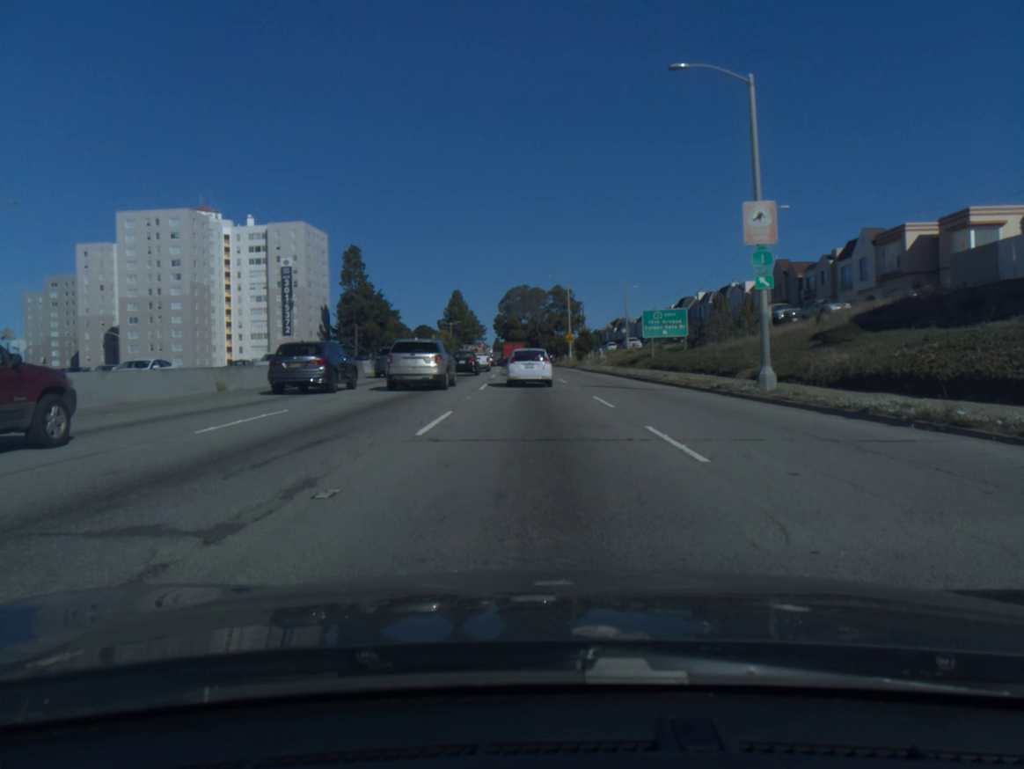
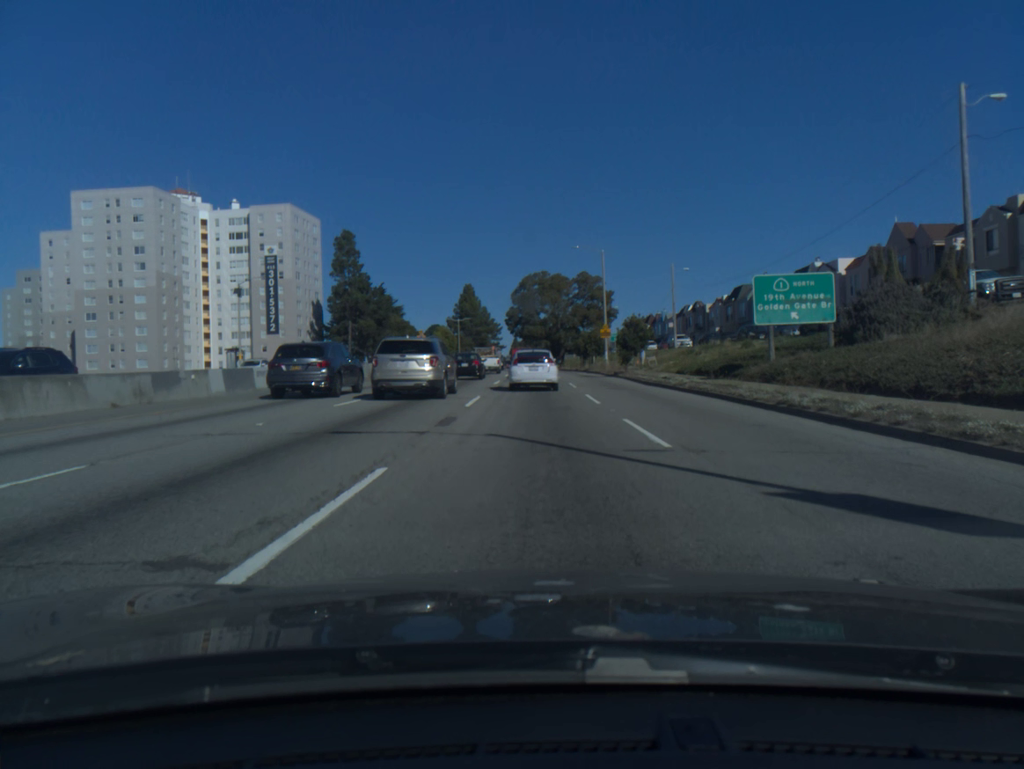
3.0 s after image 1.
(-0.3, +22.8) m; -2°
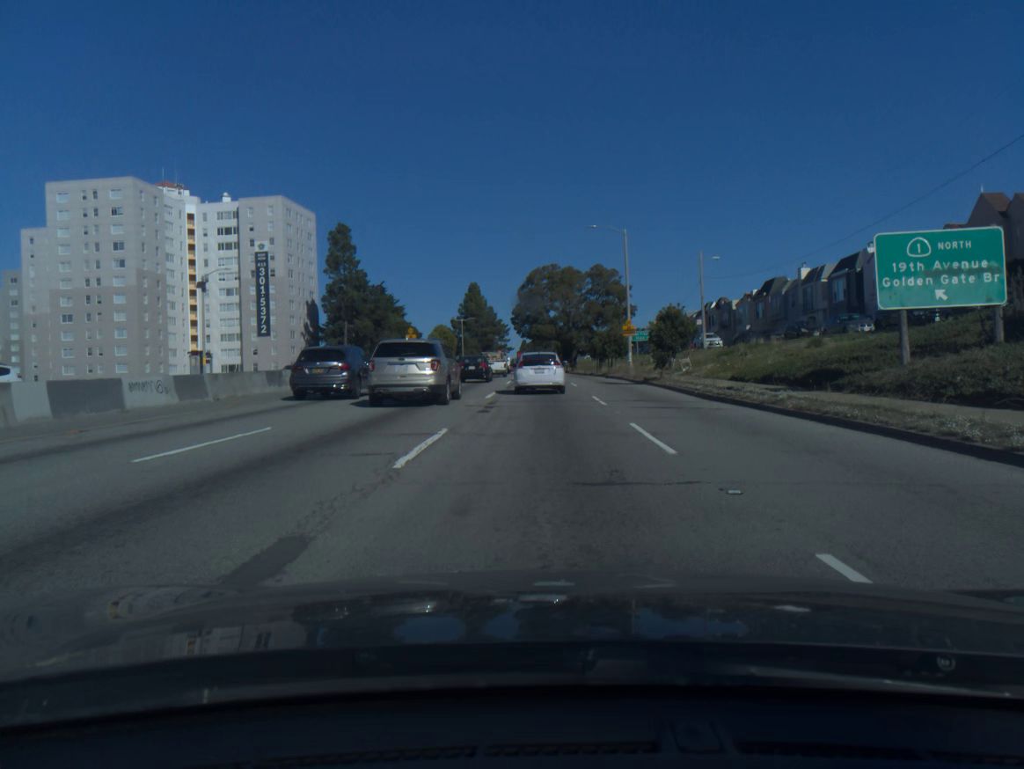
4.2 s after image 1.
(0.0, +9.7) m; 0°
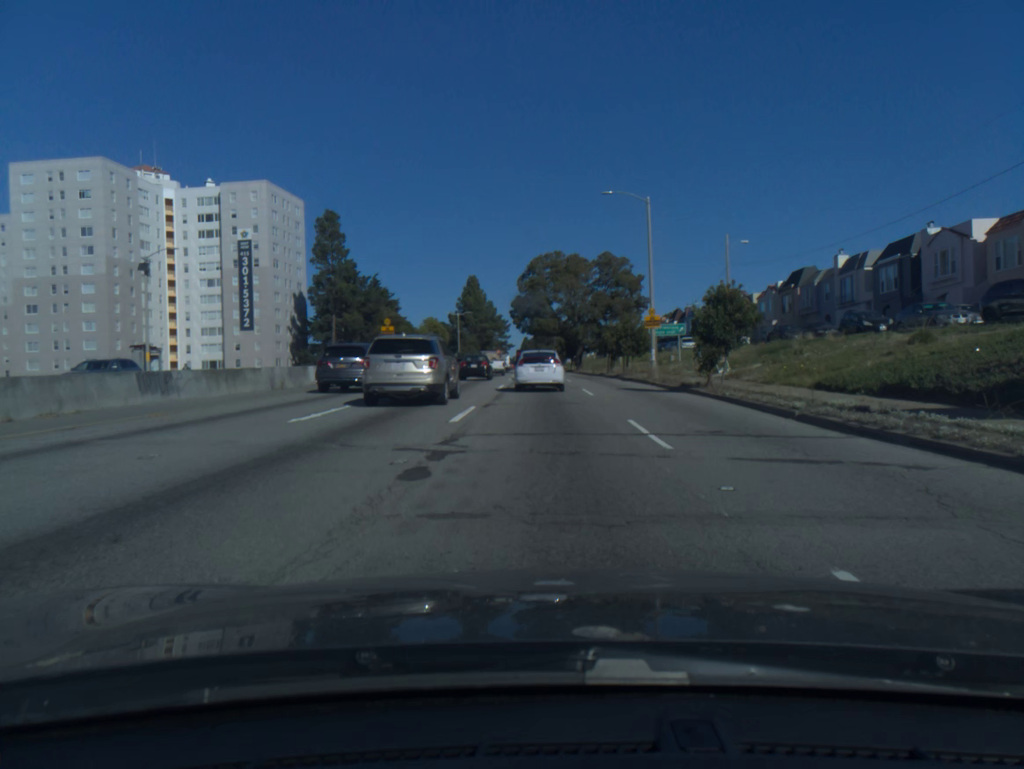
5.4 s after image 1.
(0.0, +9.7) m; 0°
